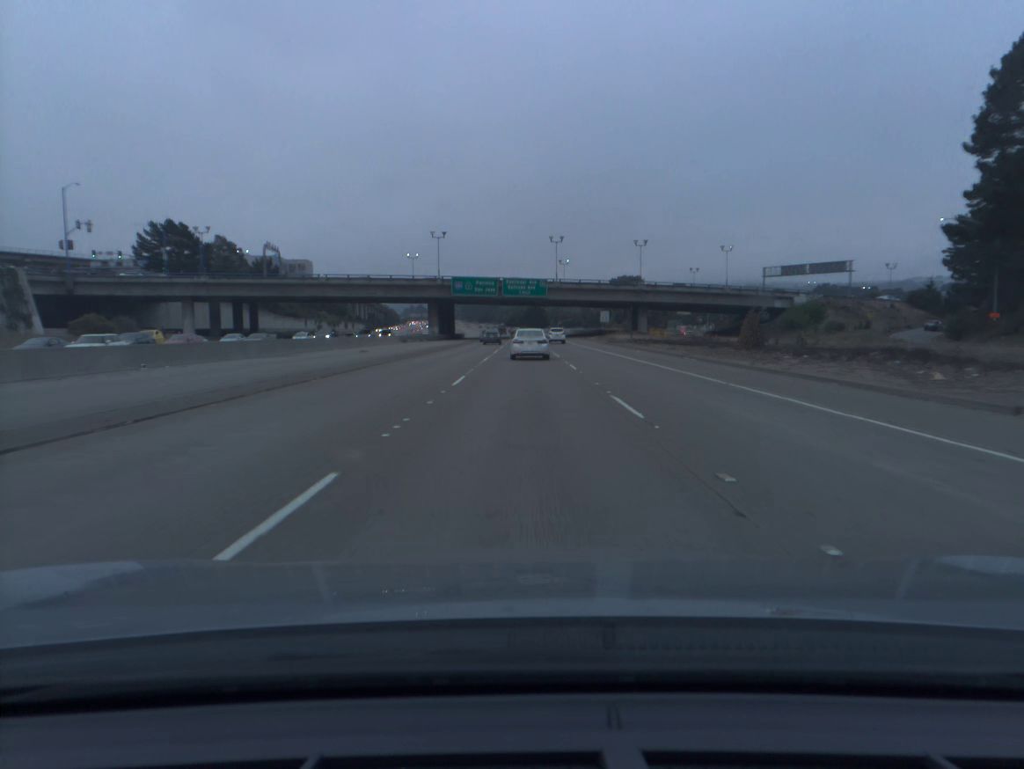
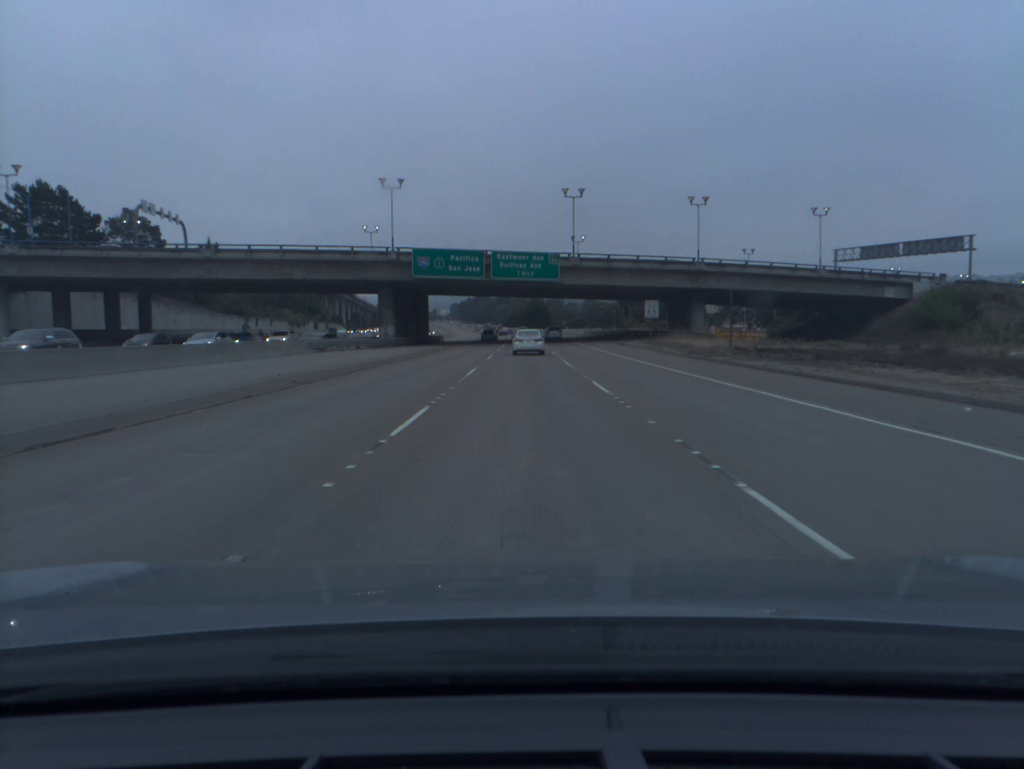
(0.0, +39.5) m; 0°
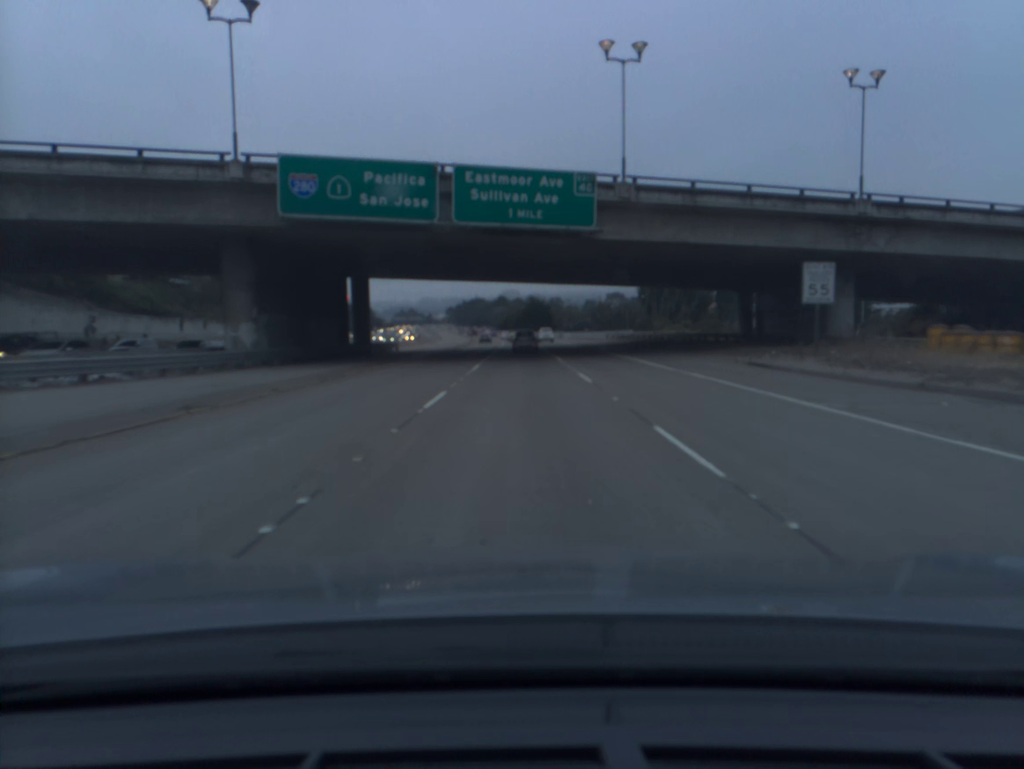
(+0.1, +39.7) m; 0°
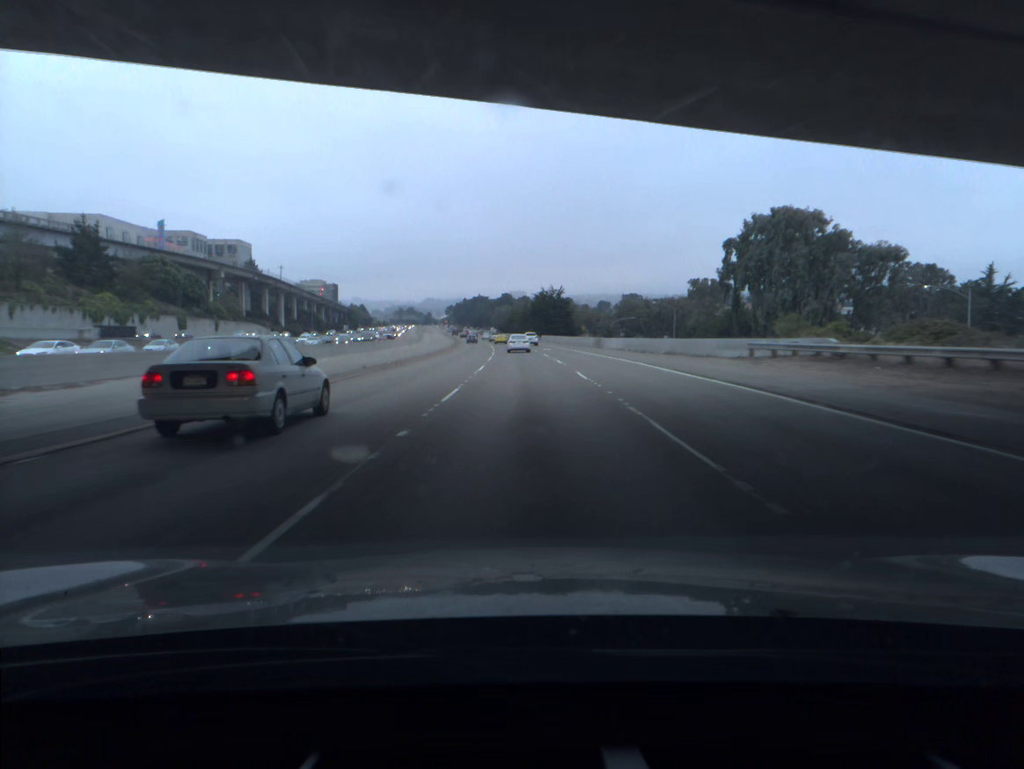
(-0.3, +55.5) m; -1°
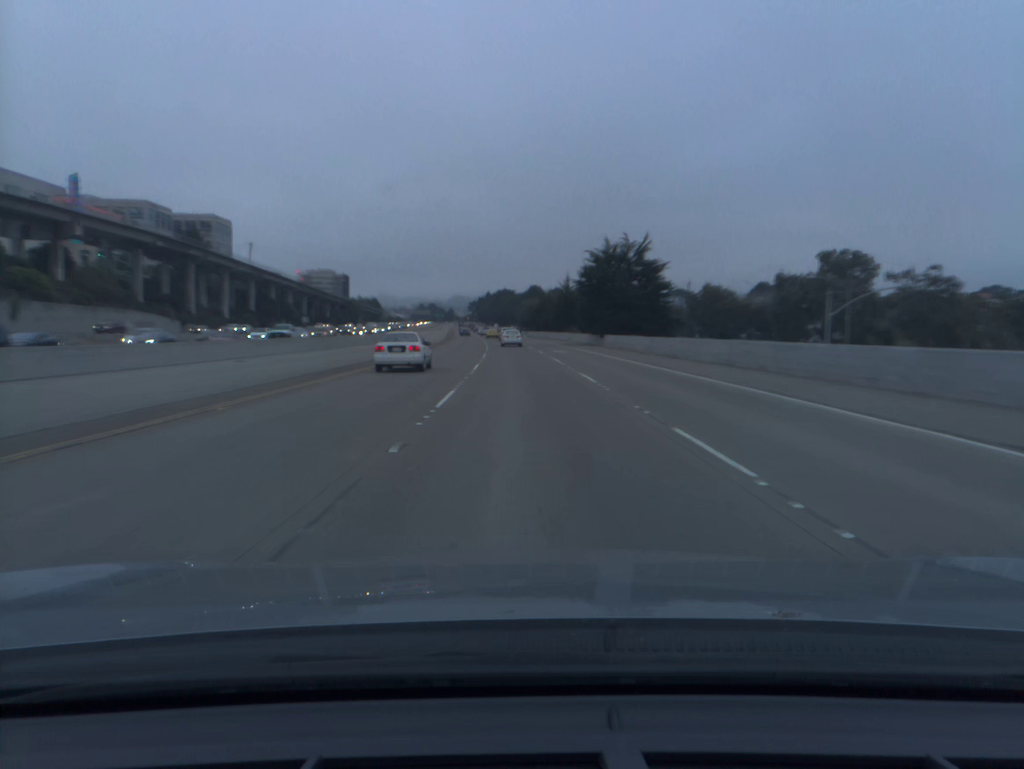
(-1.0, +73.9) m; -2°
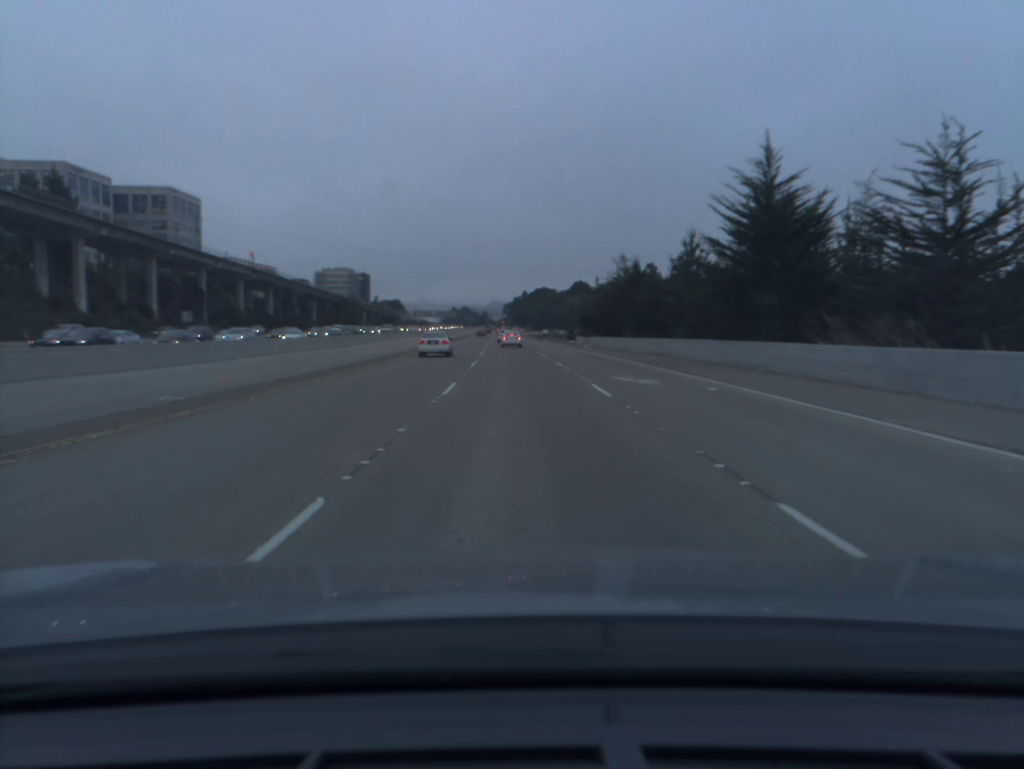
(-1.8, +77.9) m; -3°
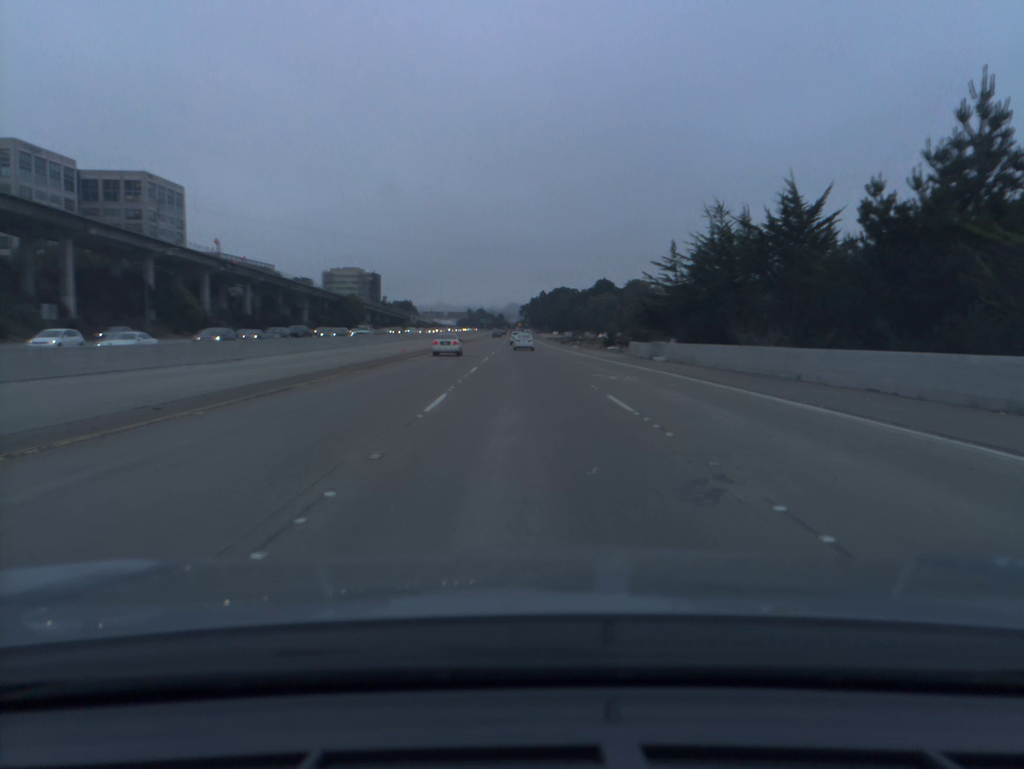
(-0.4, +31.8) m; -1°
